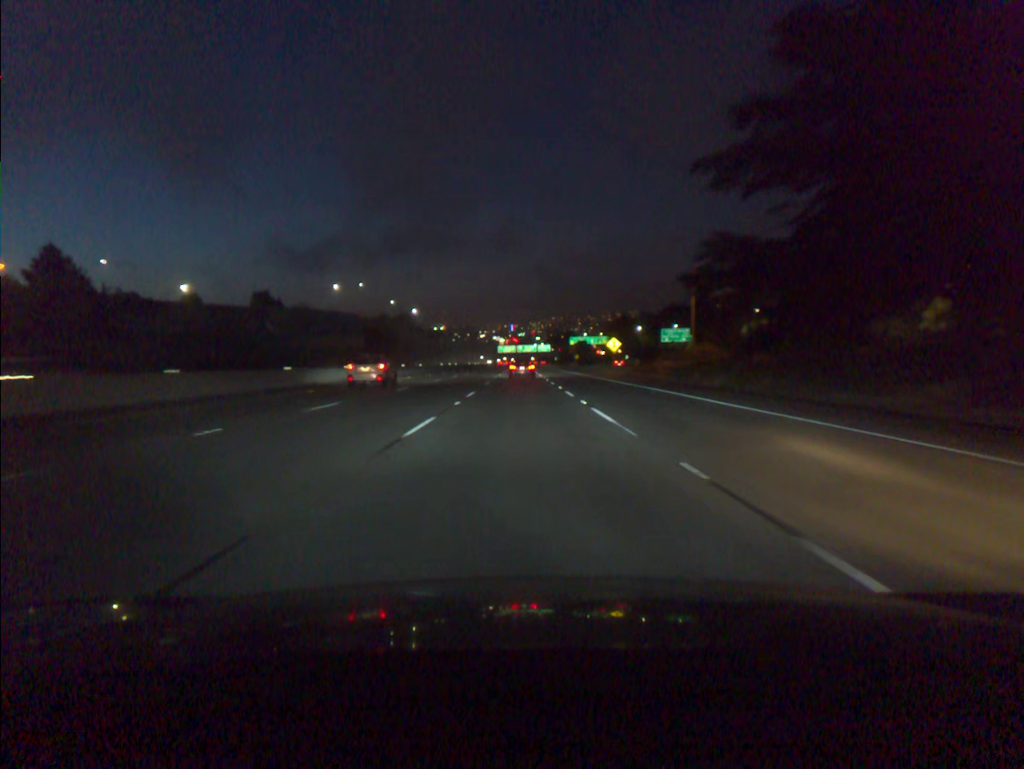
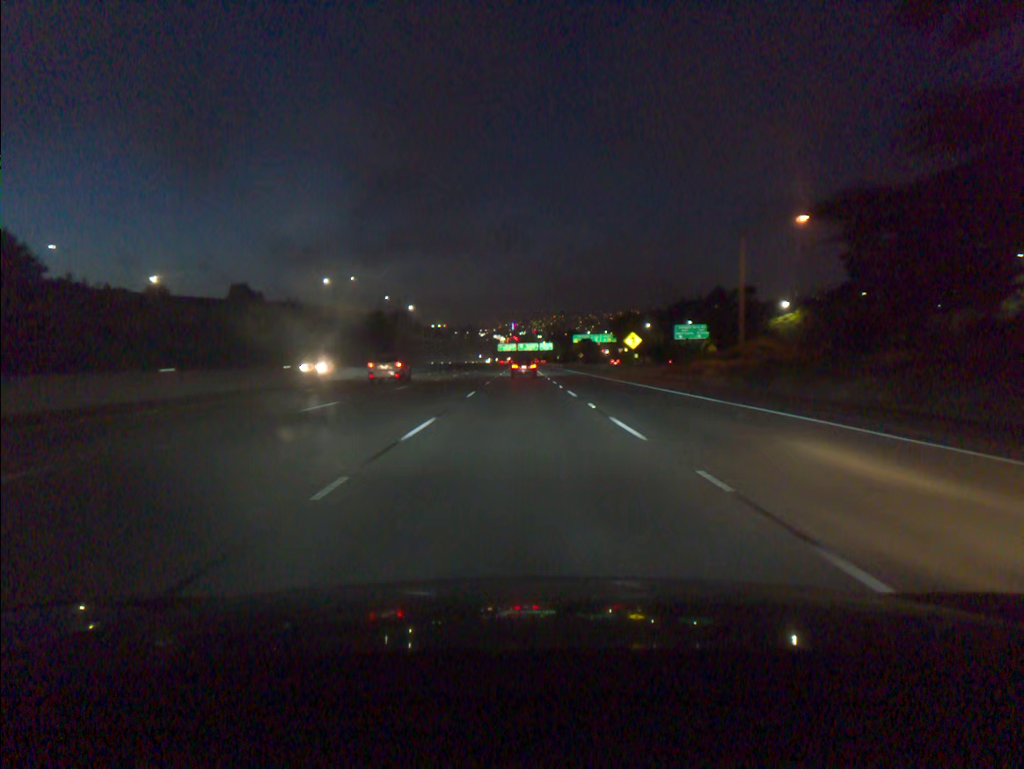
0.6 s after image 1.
(0.0, +14.9) m; 0°
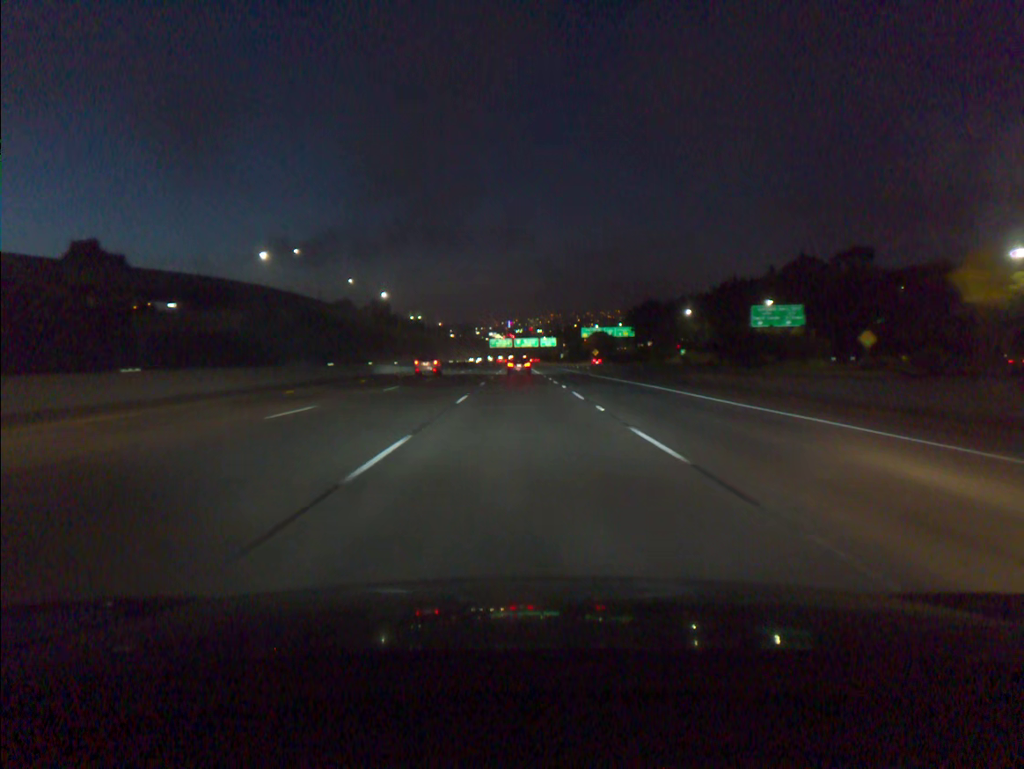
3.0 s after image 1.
(0.0, +60.9) m; 0°
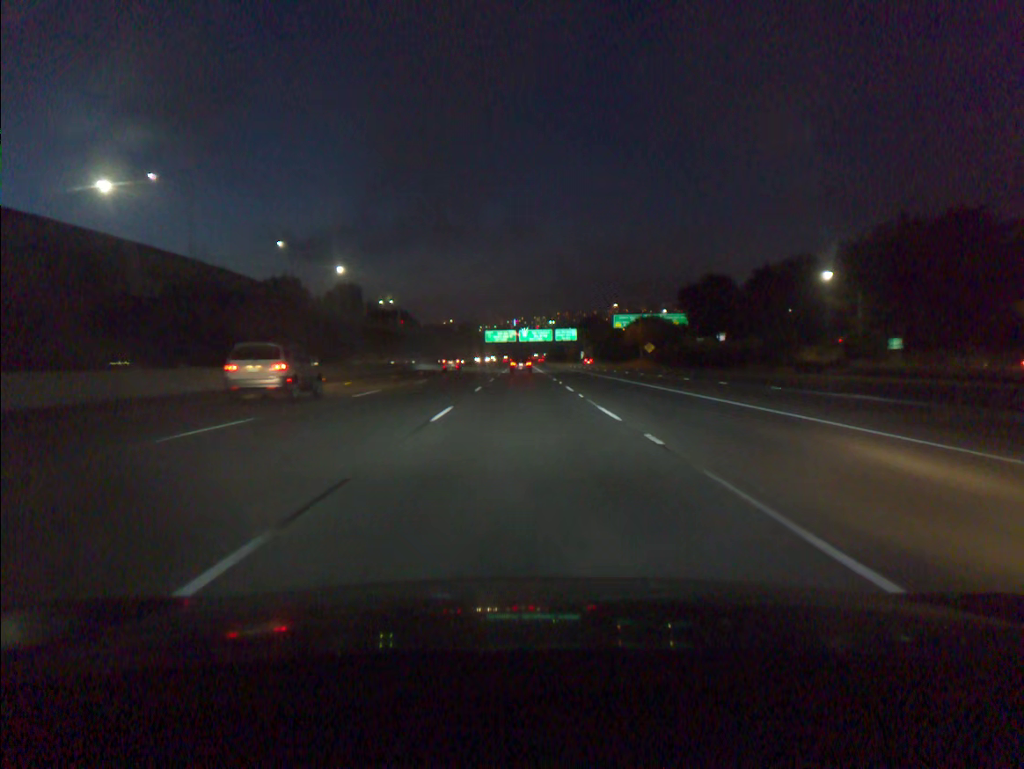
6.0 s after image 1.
(-0.2, +78.2) m; 0°
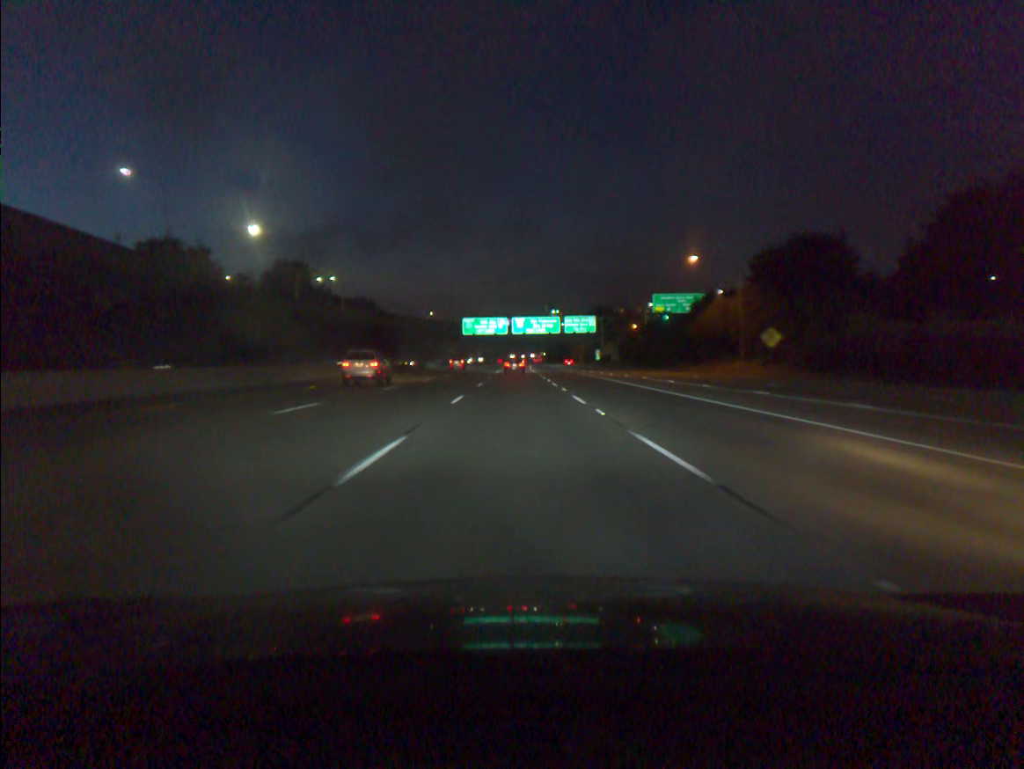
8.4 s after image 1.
(+0.3, +64.4) m; 0°
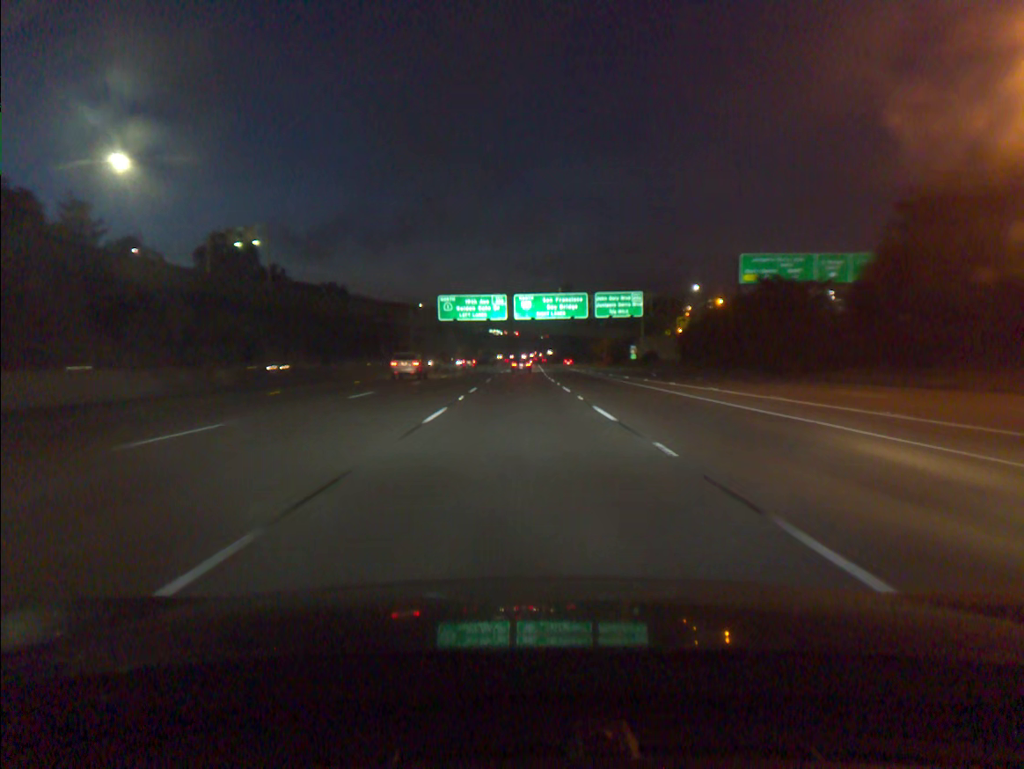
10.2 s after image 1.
(-0.1, +49.4) m; 0°
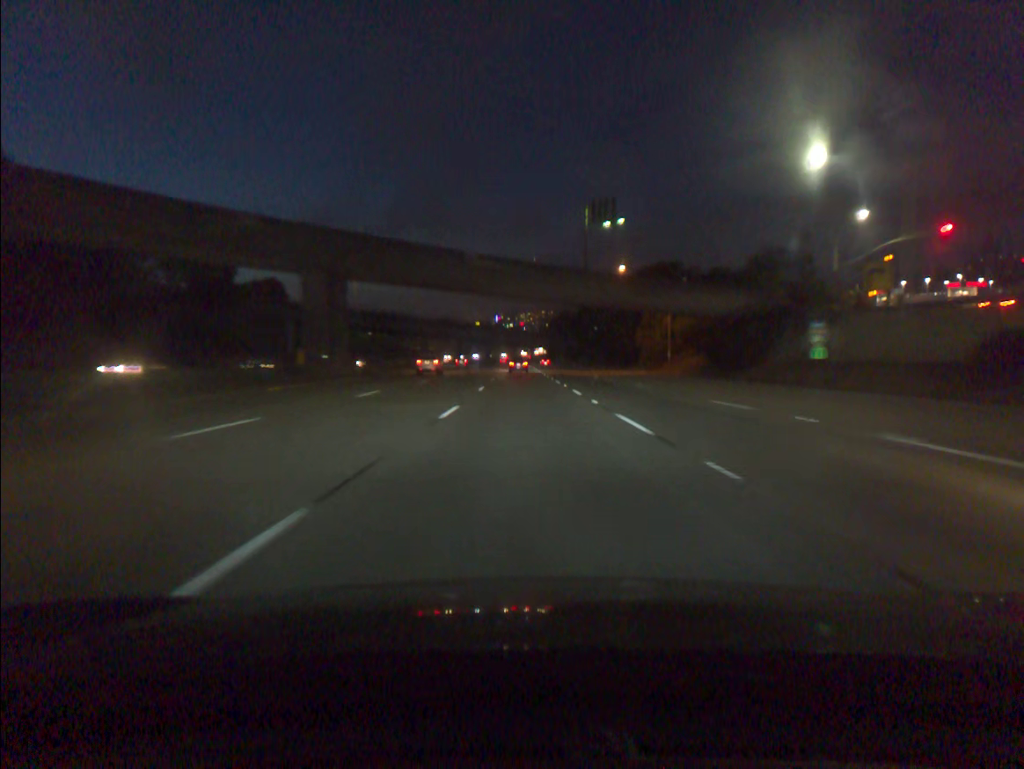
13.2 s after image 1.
(+0.4, +84.3) m; +1°
